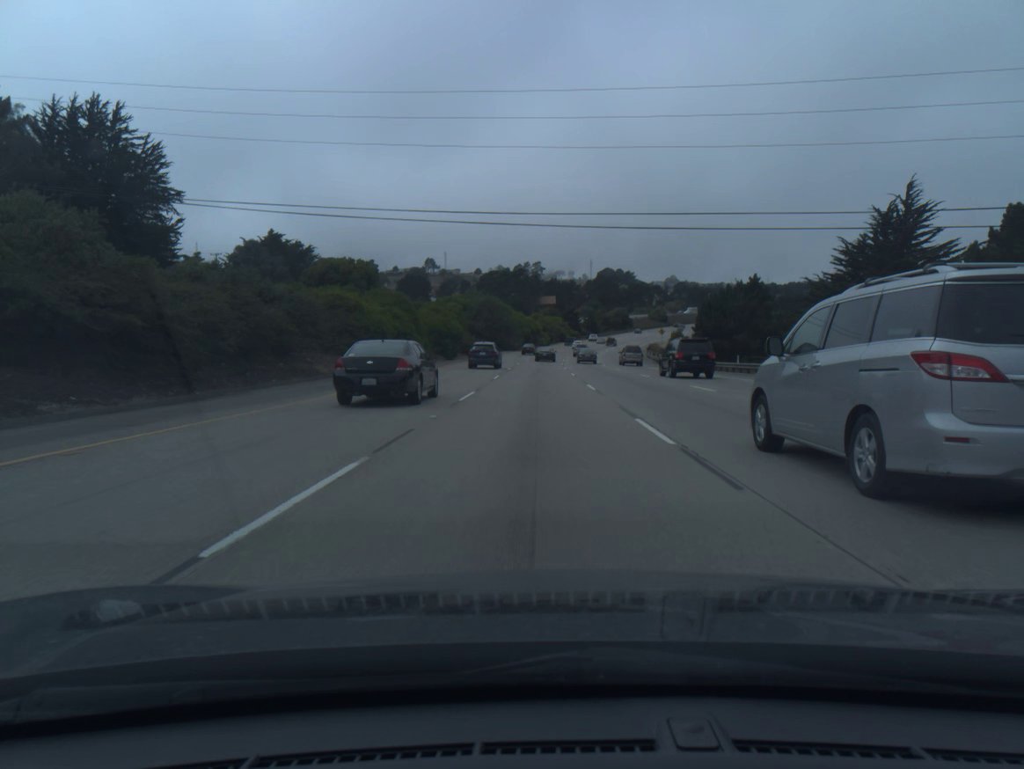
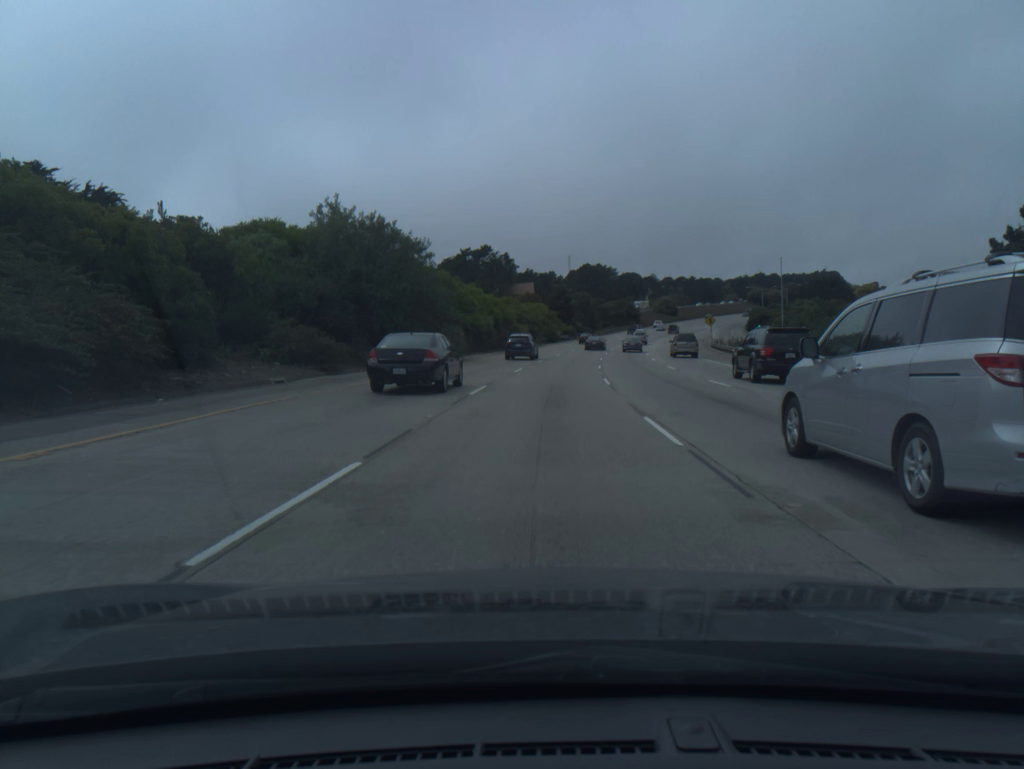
(+0.4, +73.4) m; +2°
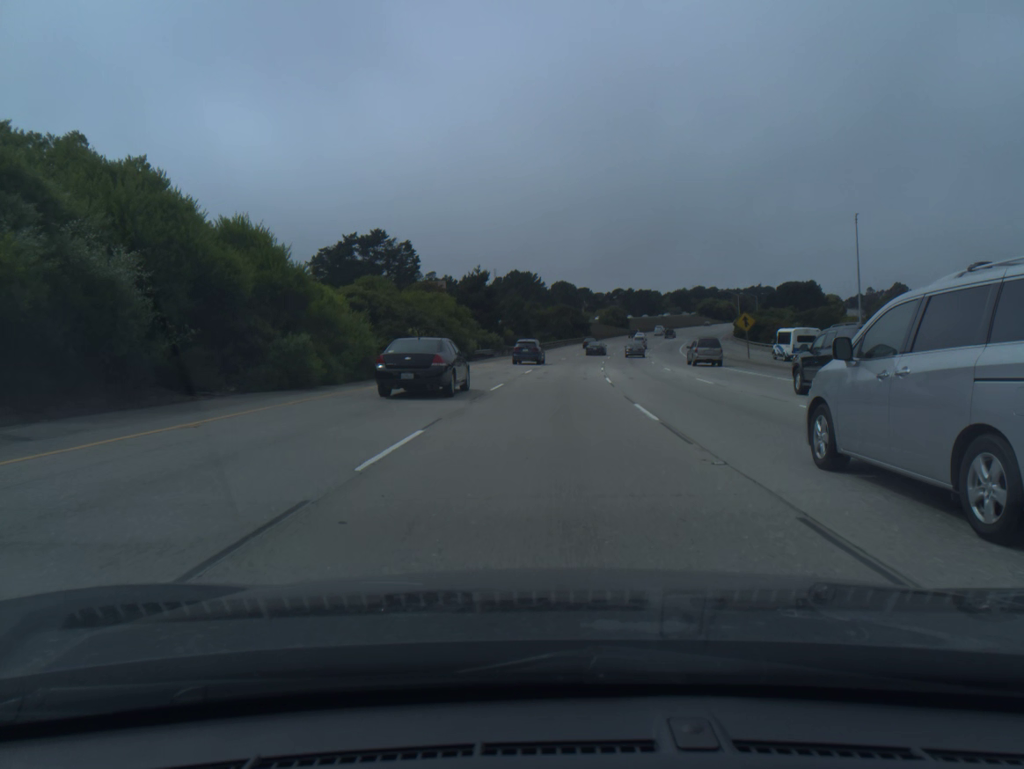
(+2.3, +54.5) m; +5°
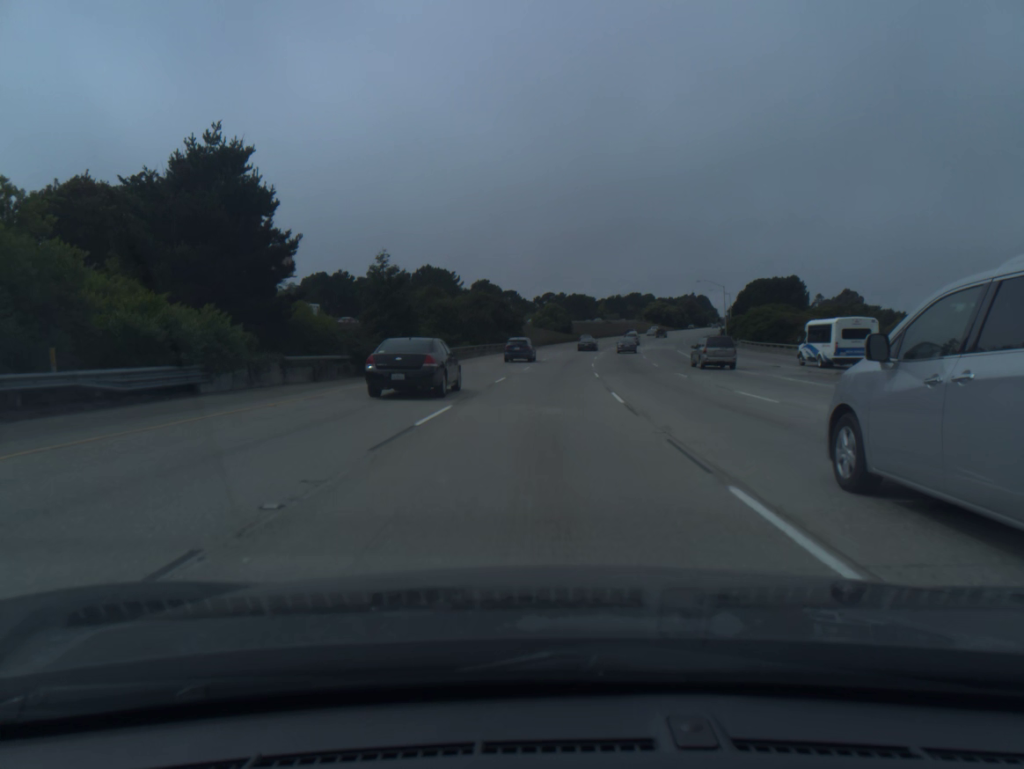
(+2.6, +54.2) m; +5°
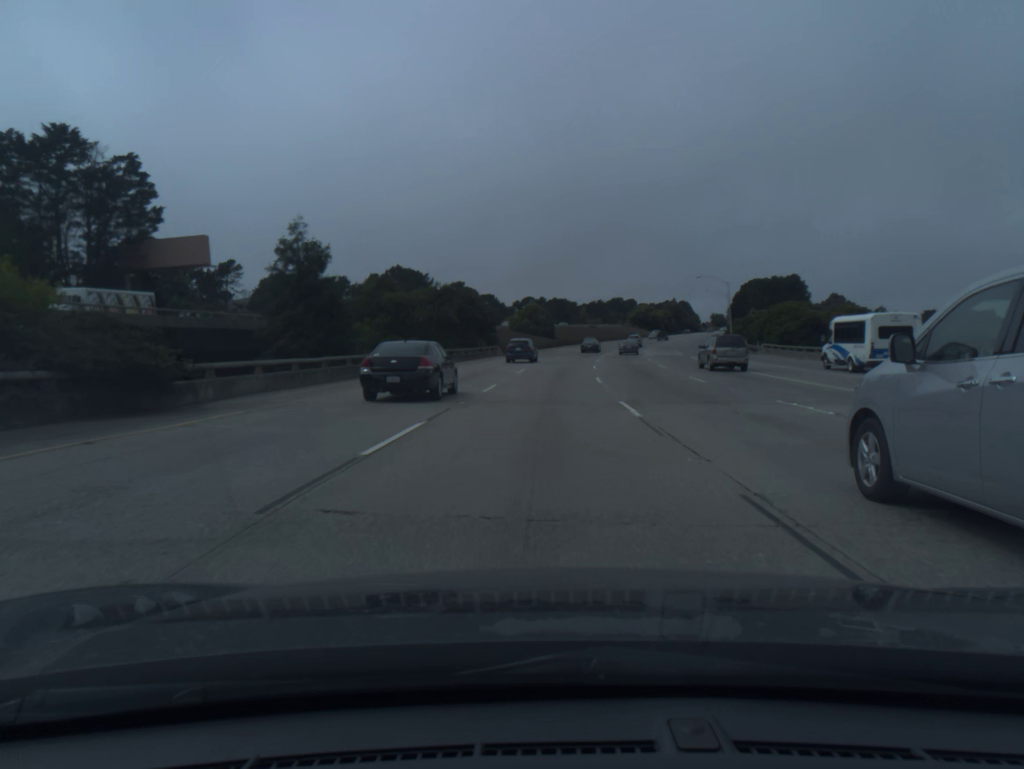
(+0.2, +18.0) m; +2°
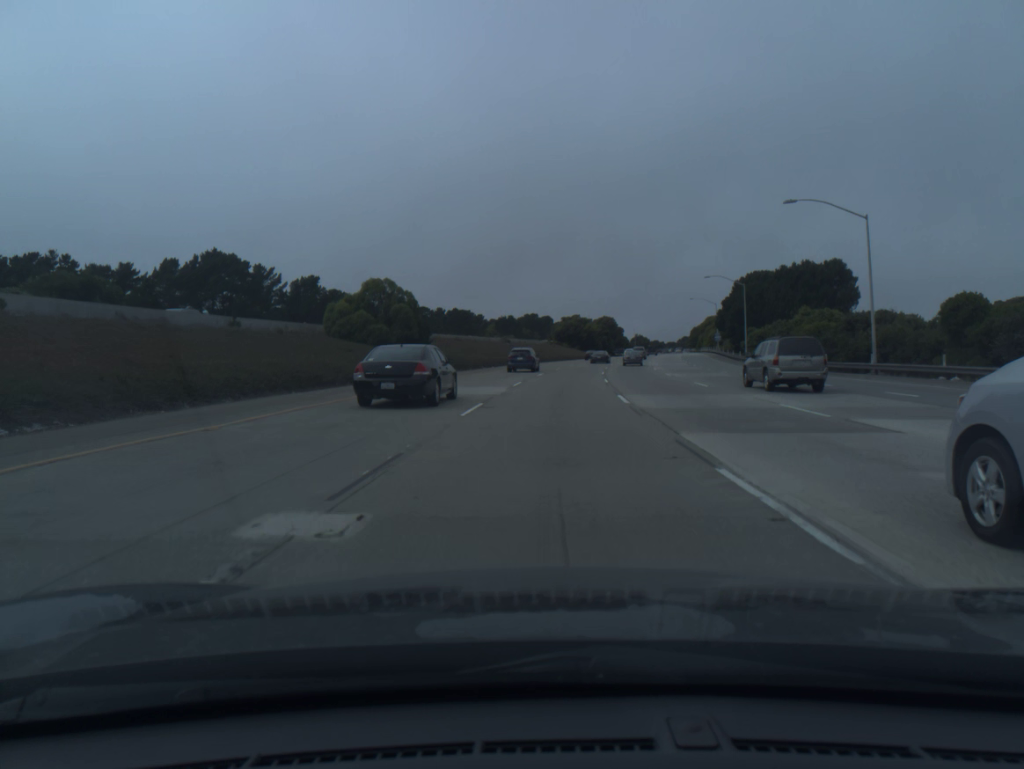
(+3.9, +71.9) m; +7°
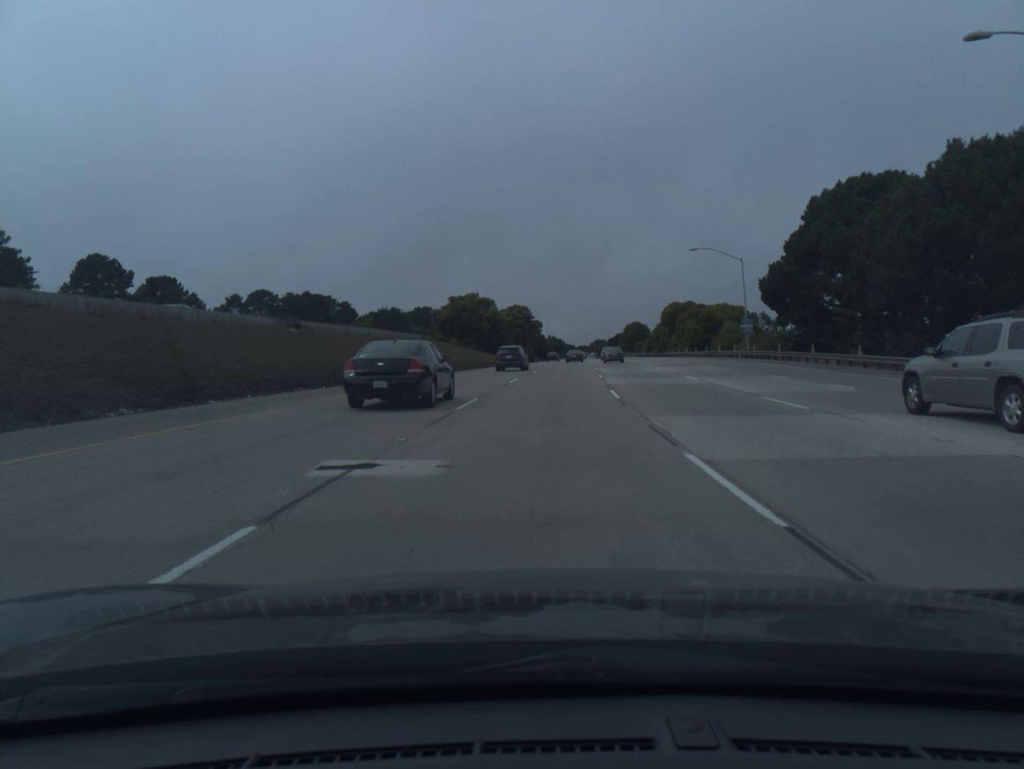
(+4.6, +72.1) m; +7°
